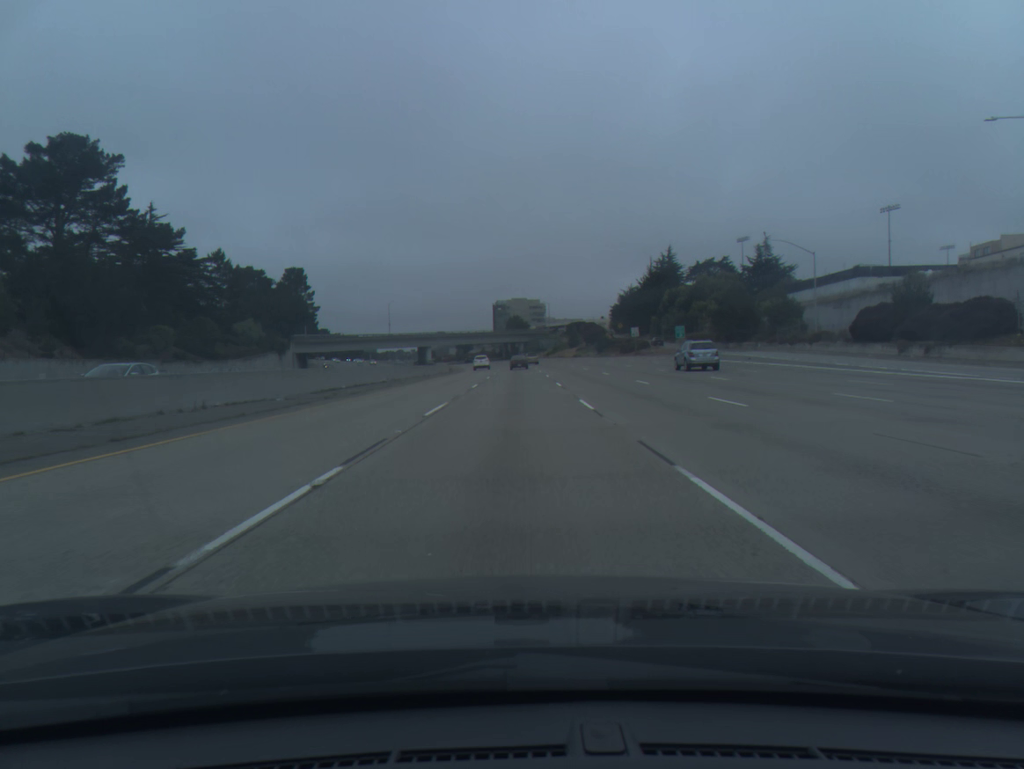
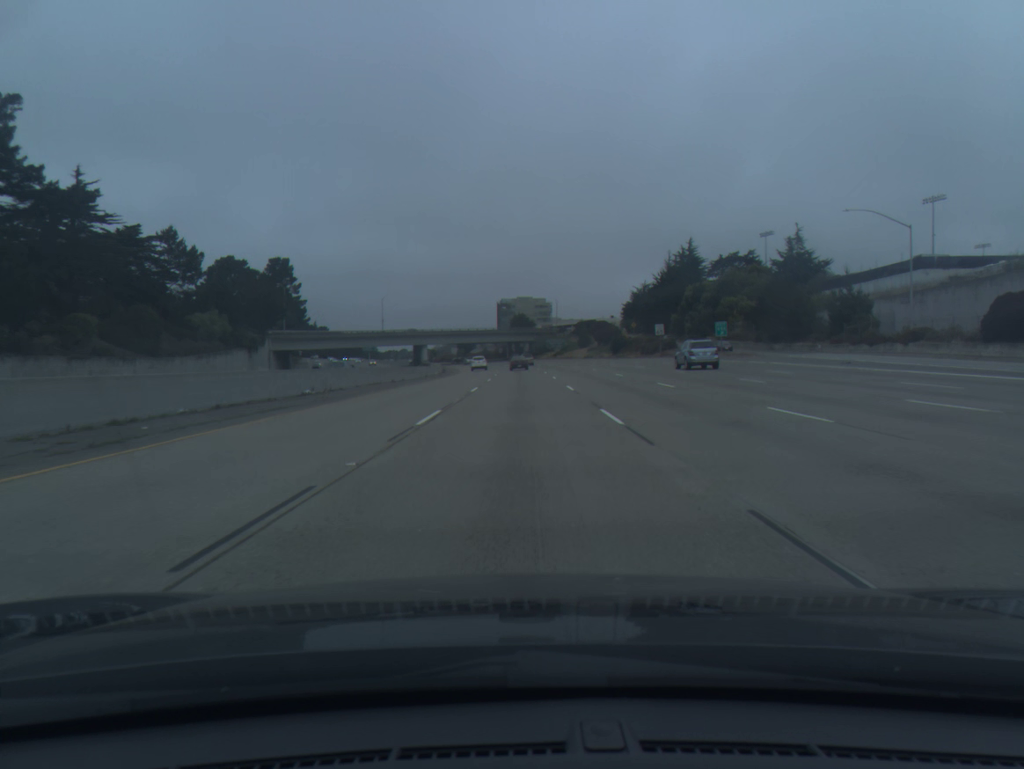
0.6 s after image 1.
(-0.1, +18.8) m; 0°
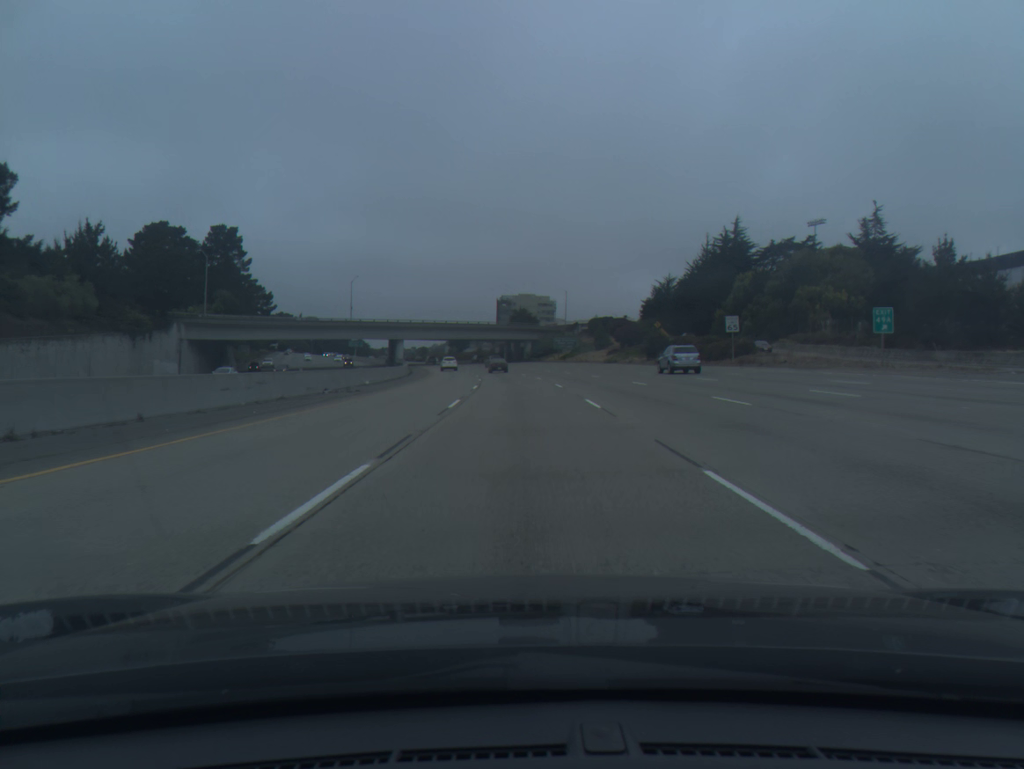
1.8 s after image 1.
(0.0, +37.6) m; 0°
